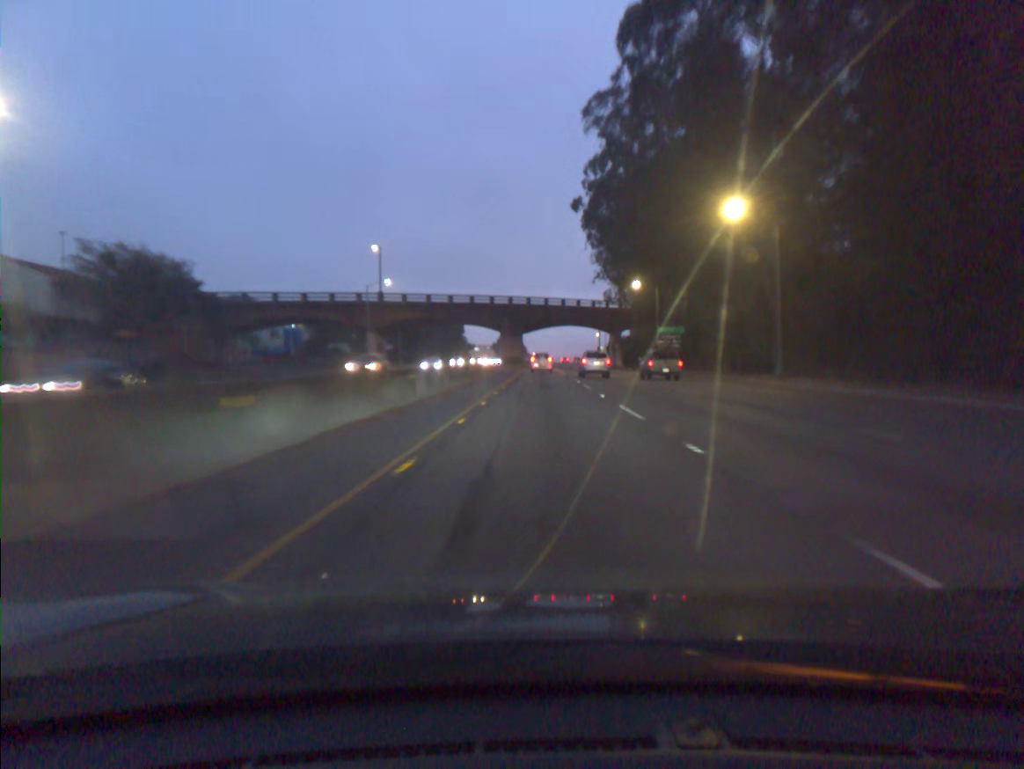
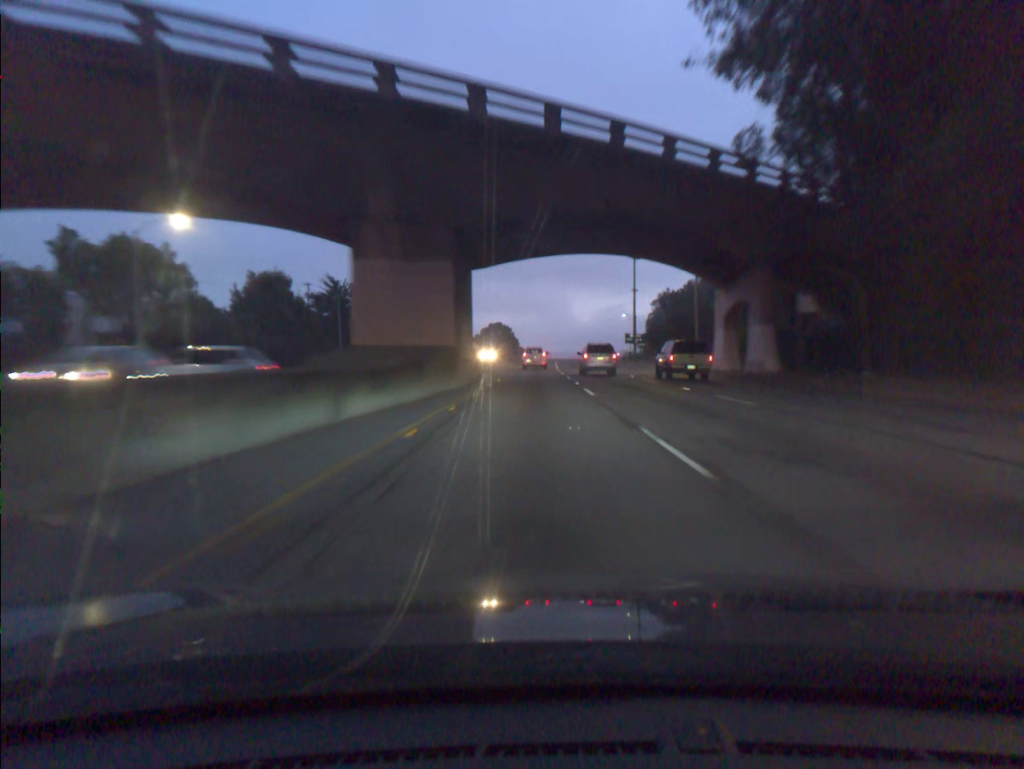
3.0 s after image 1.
(0.0, +81.9) m; 0°
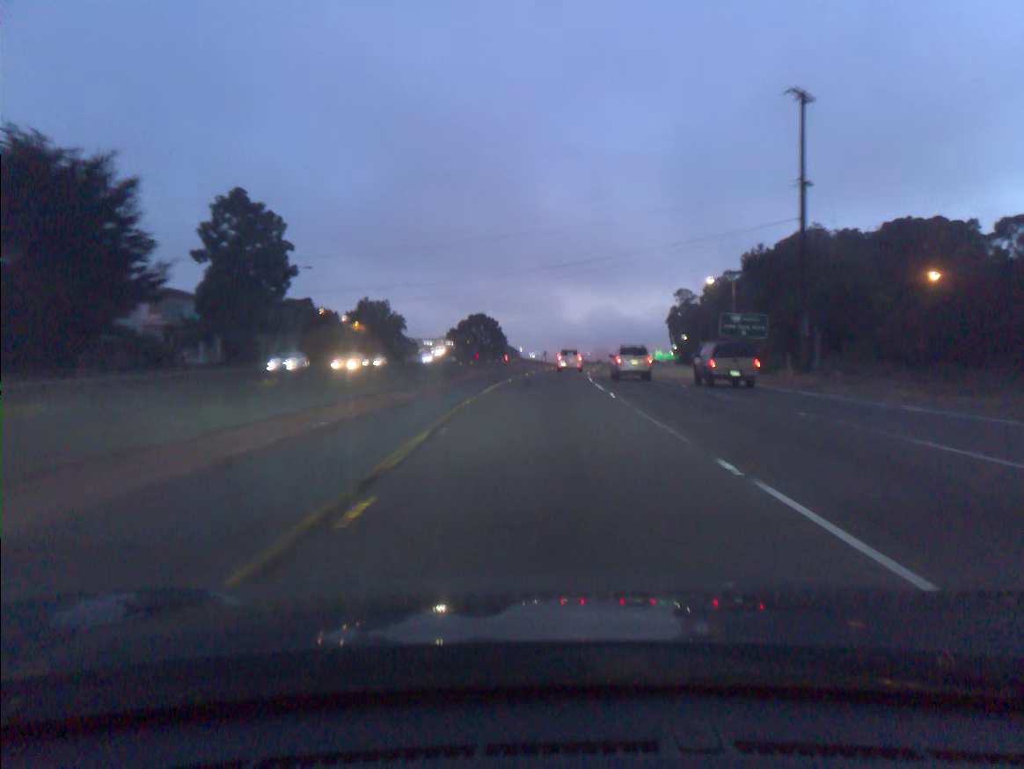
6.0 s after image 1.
(-0.5, +77.6) m; 0°
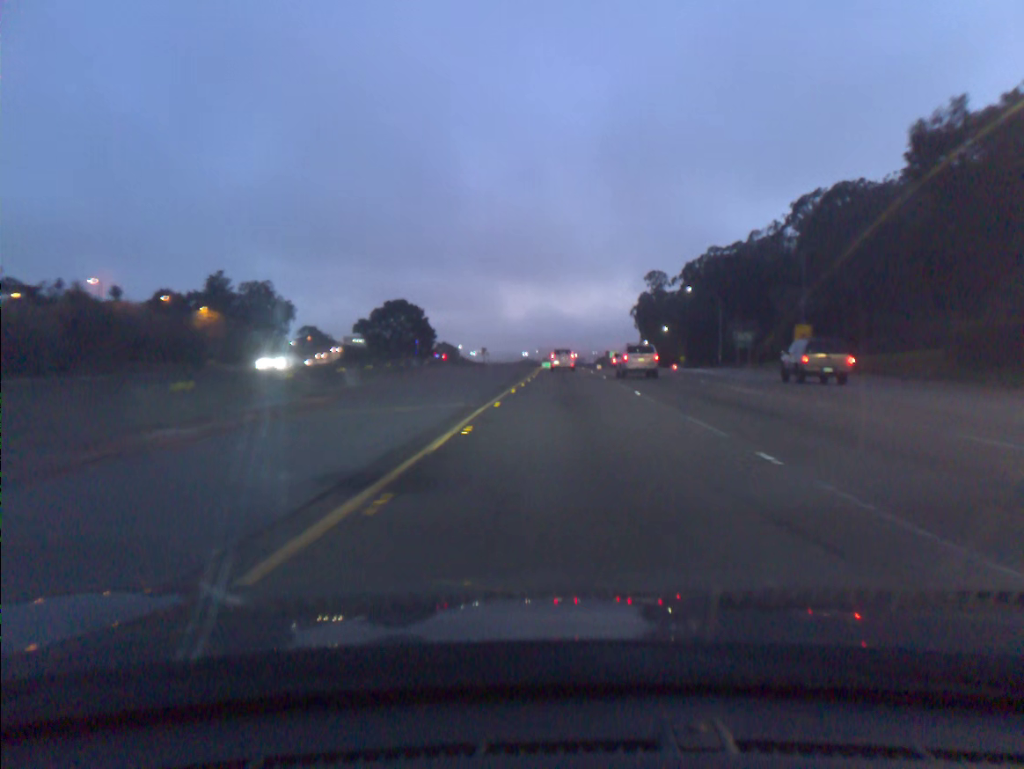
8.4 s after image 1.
(+1.2, +59.8) m; +4°
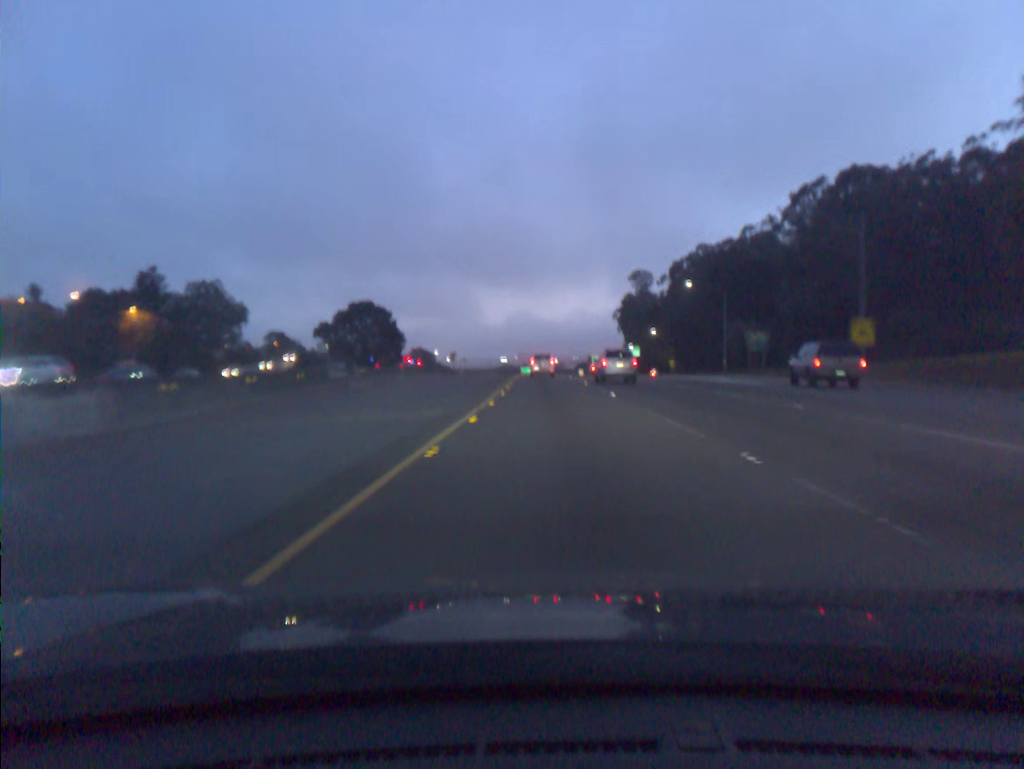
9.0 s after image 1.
(+0.2, +14.9) m; +2°
